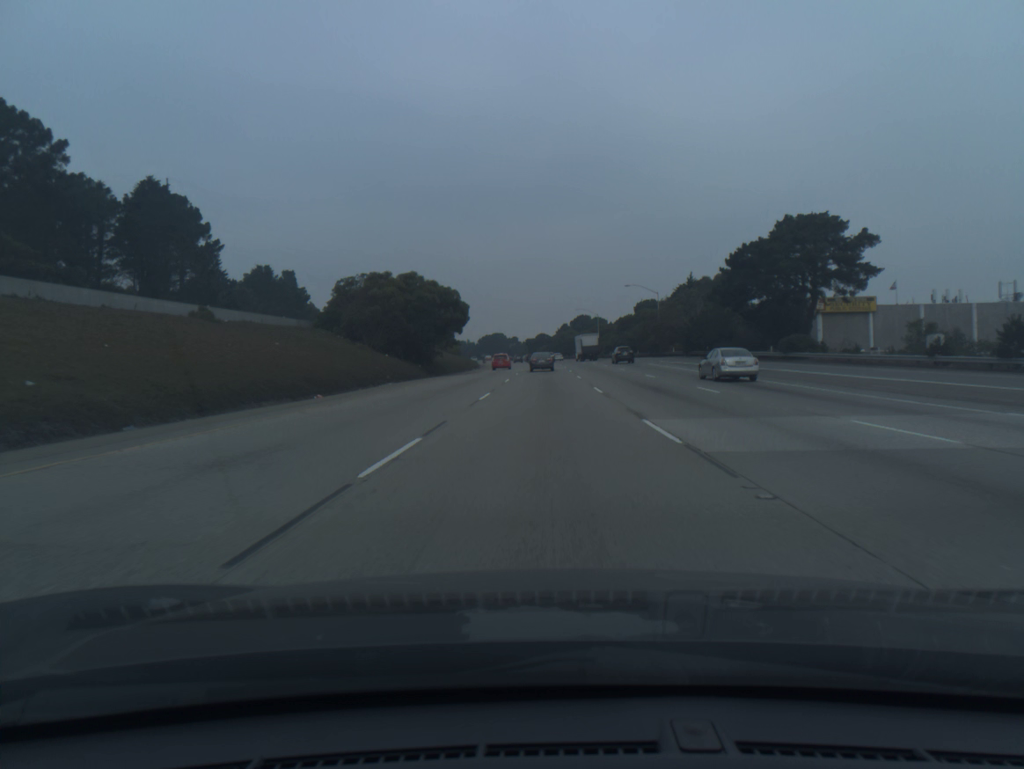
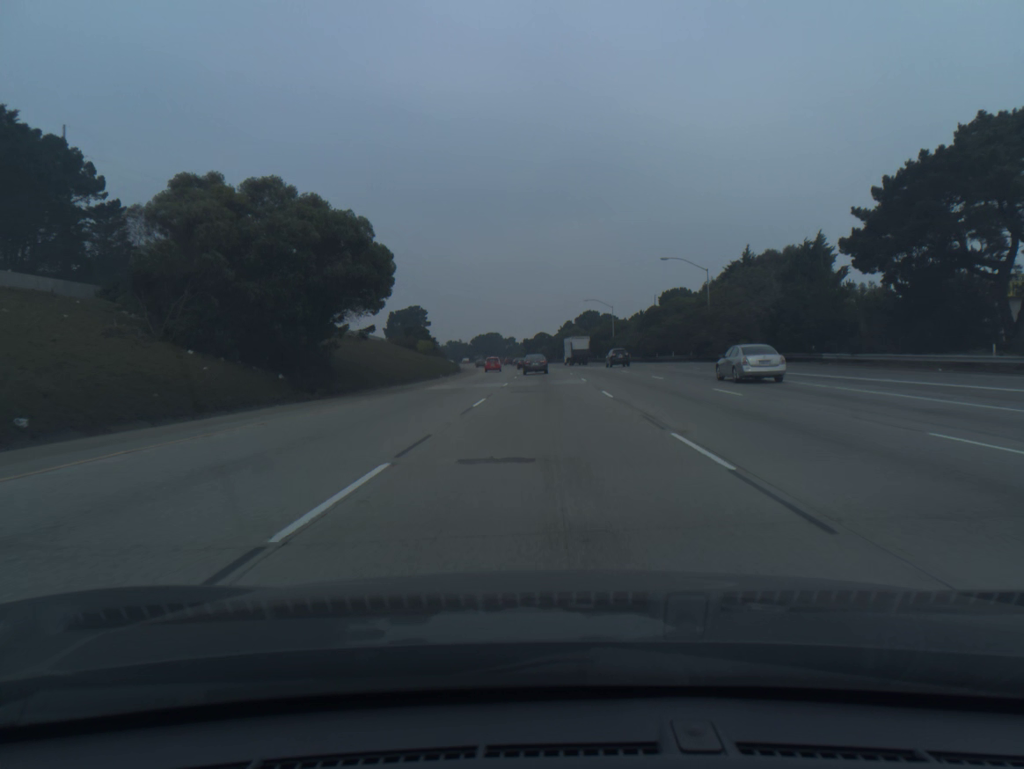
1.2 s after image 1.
(0.0, +31.9) m; 0°
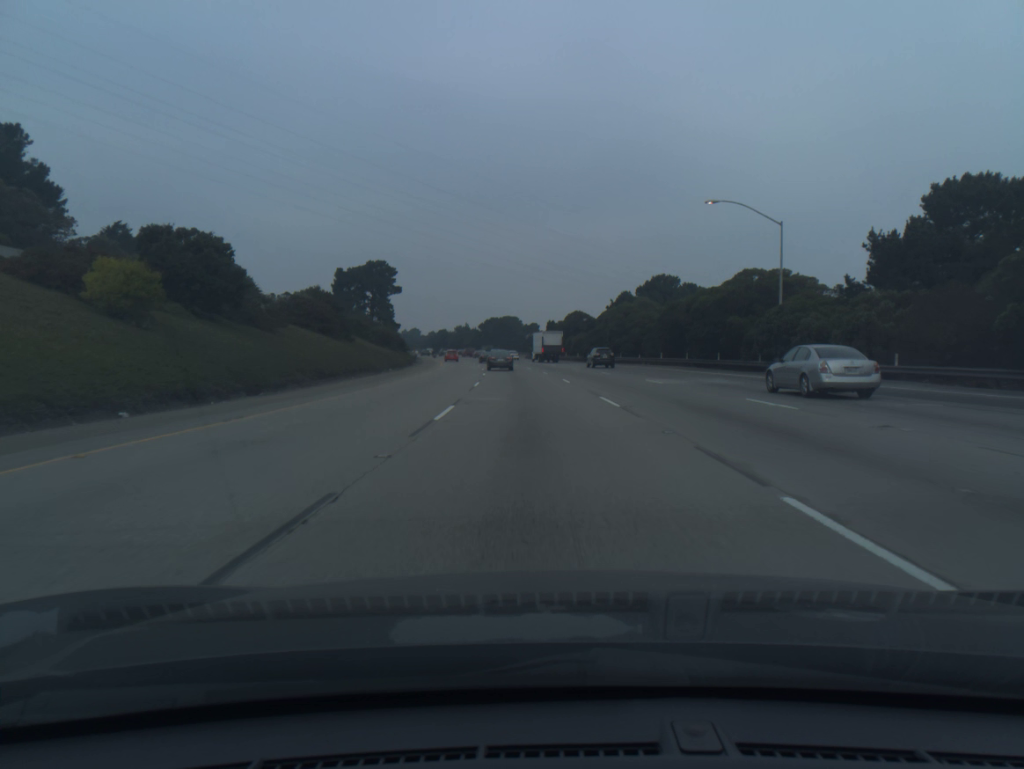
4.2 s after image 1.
(-0.7, +78.7) m; -2°
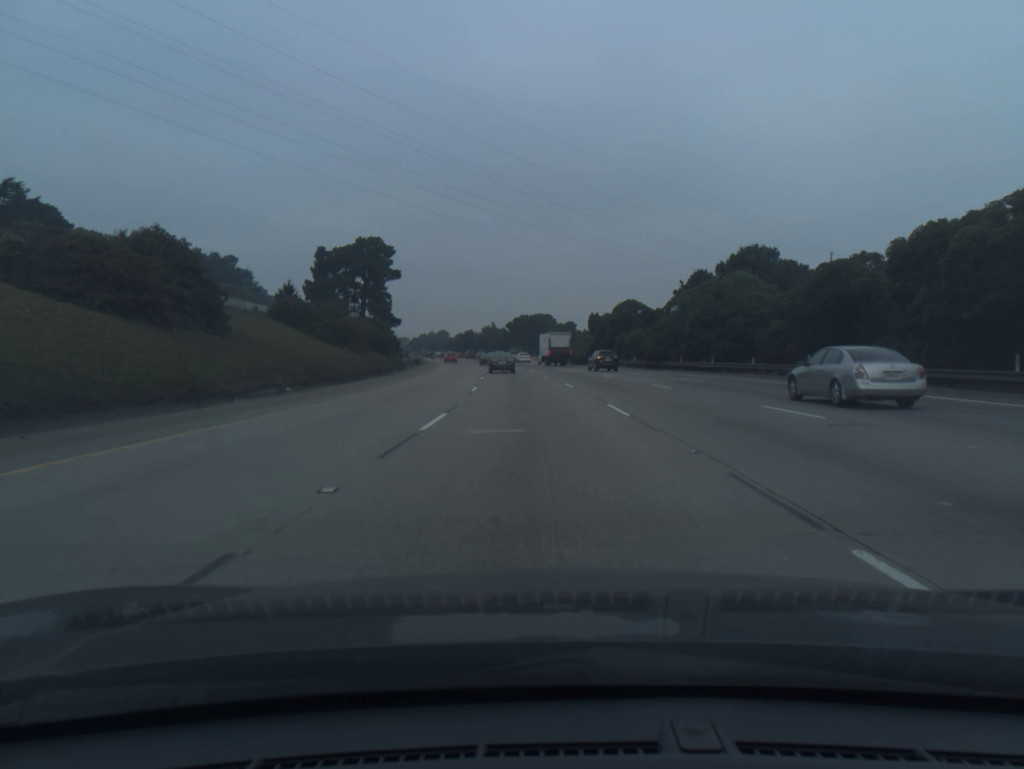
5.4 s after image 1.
(-0.7, +30.9) m; -3°
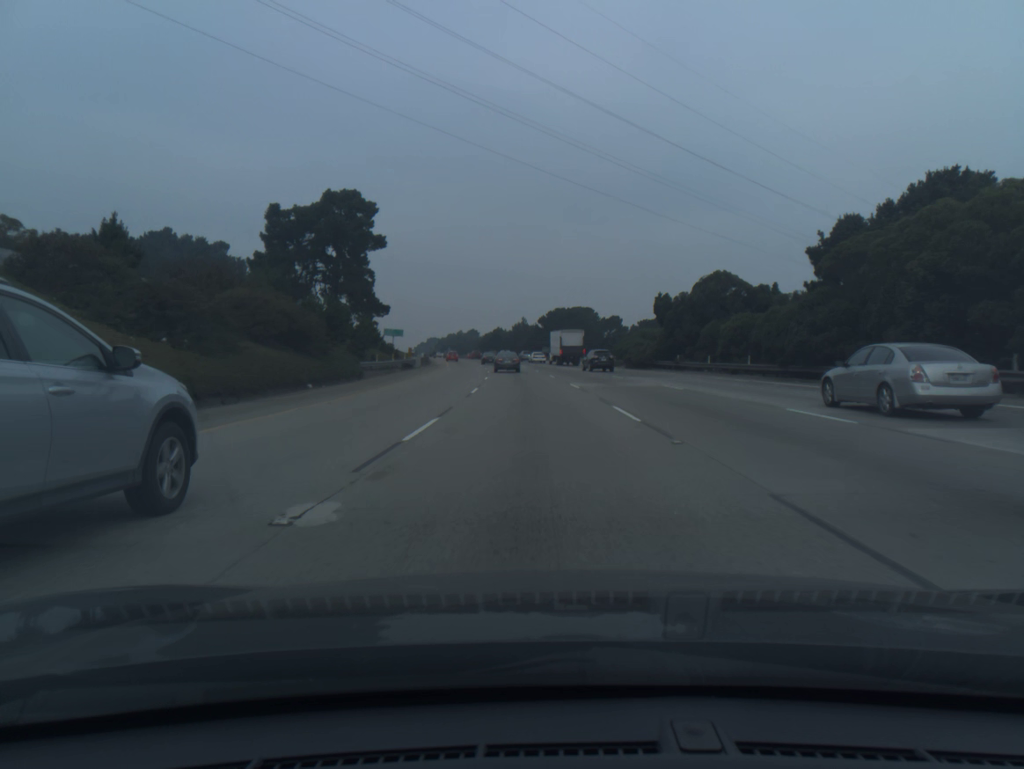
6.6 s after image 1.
(-0.7, +30.7) m; -3°
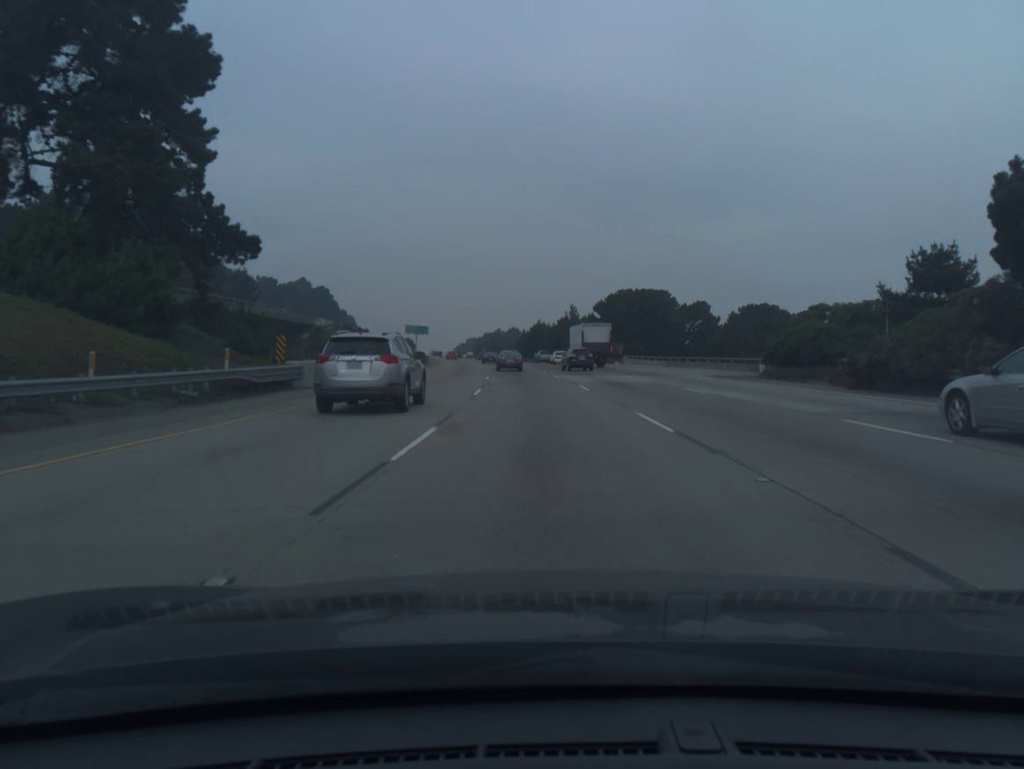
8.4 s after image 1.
(-1.4, +45.9) m; -3°
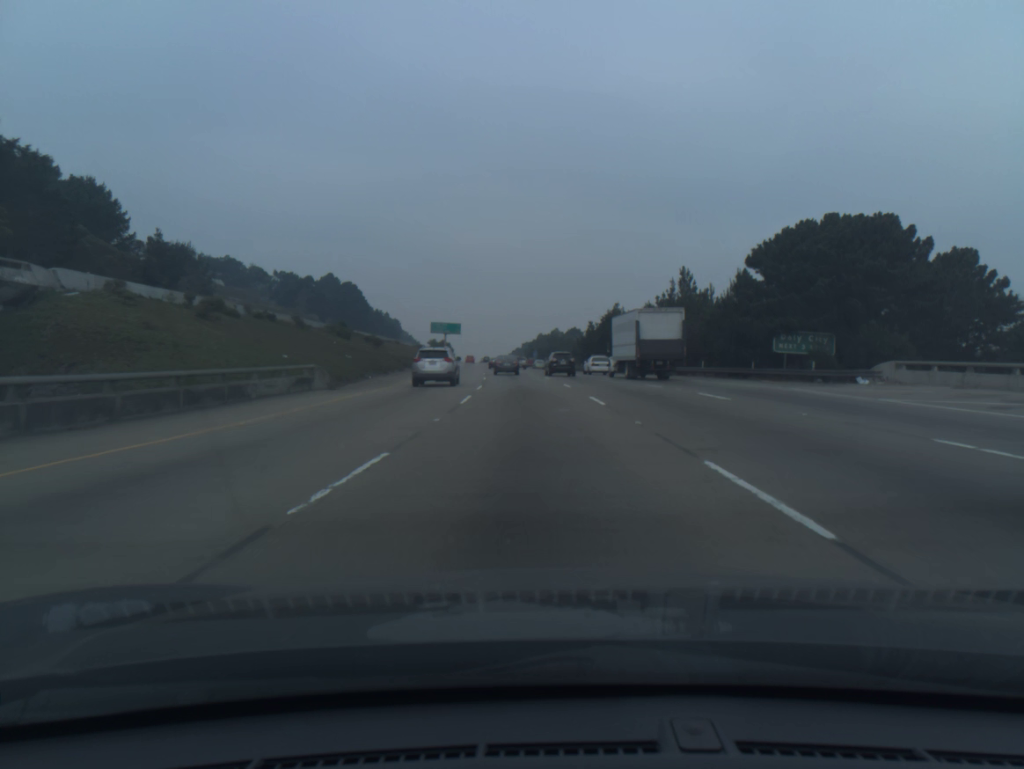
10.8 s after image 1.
(-2.2, +61.3) m; -5°
